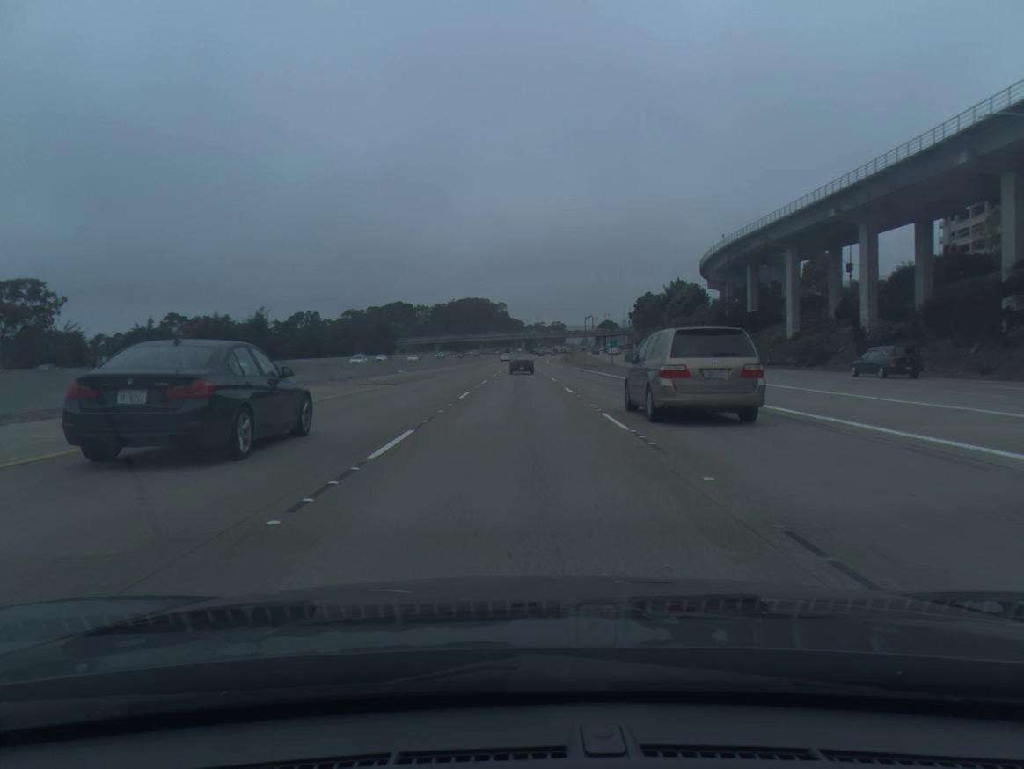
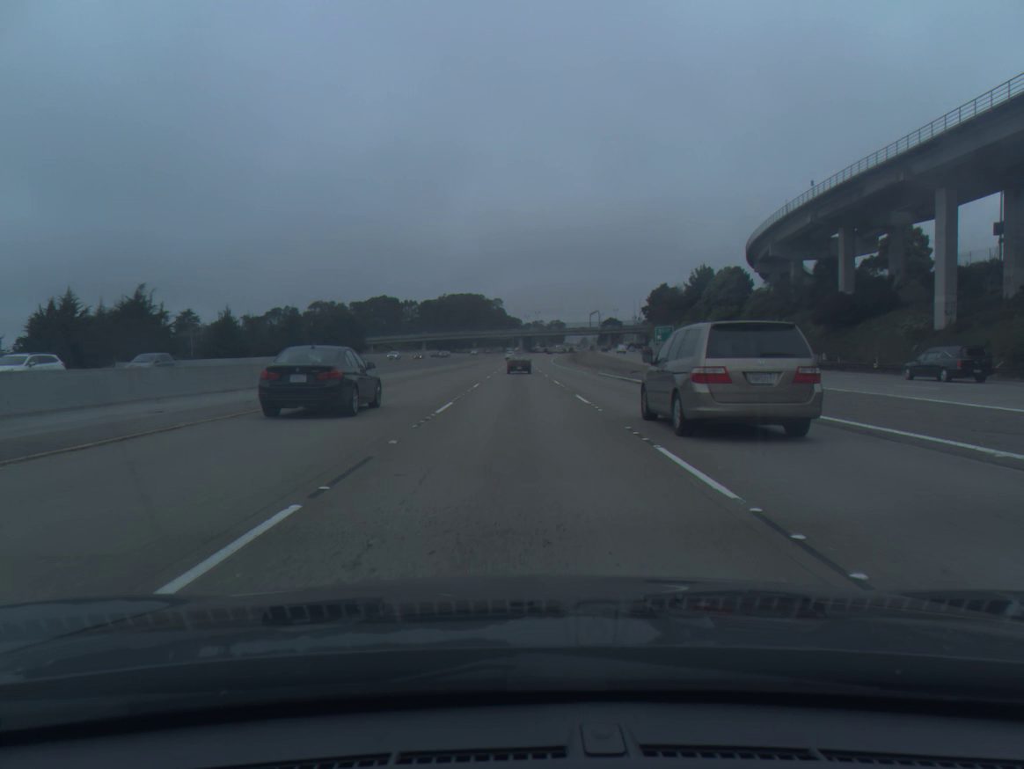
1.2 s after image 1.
(0.0, +35.8) m; 0°
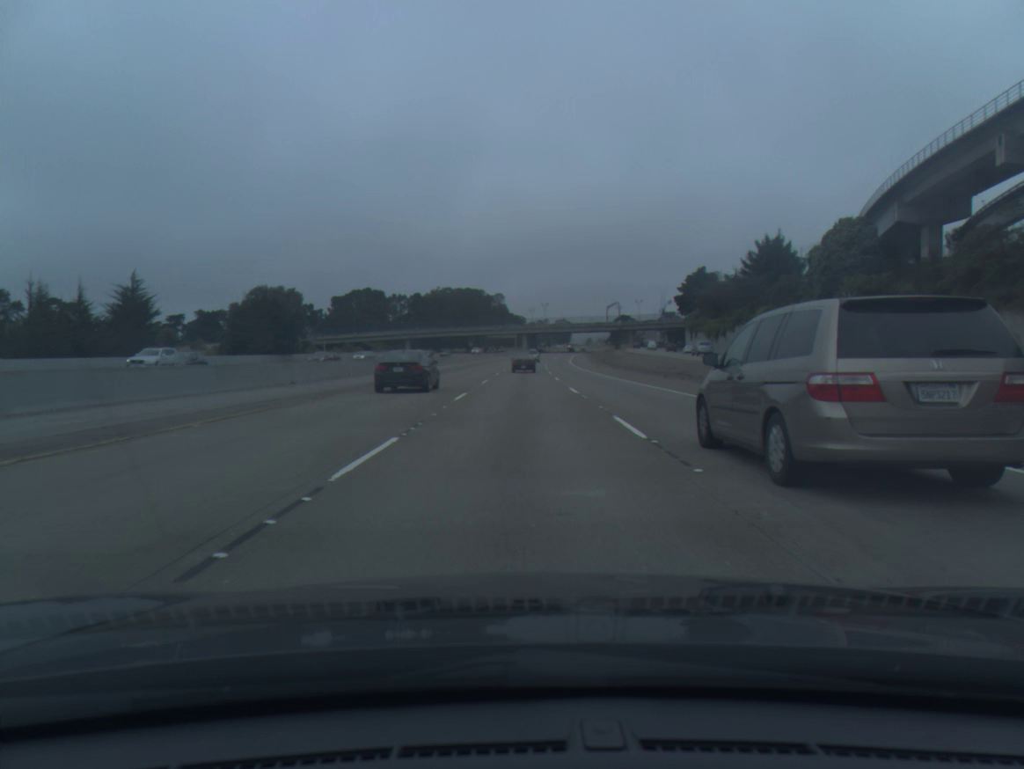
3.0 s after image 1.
(0.0, +53.3) m; 0°
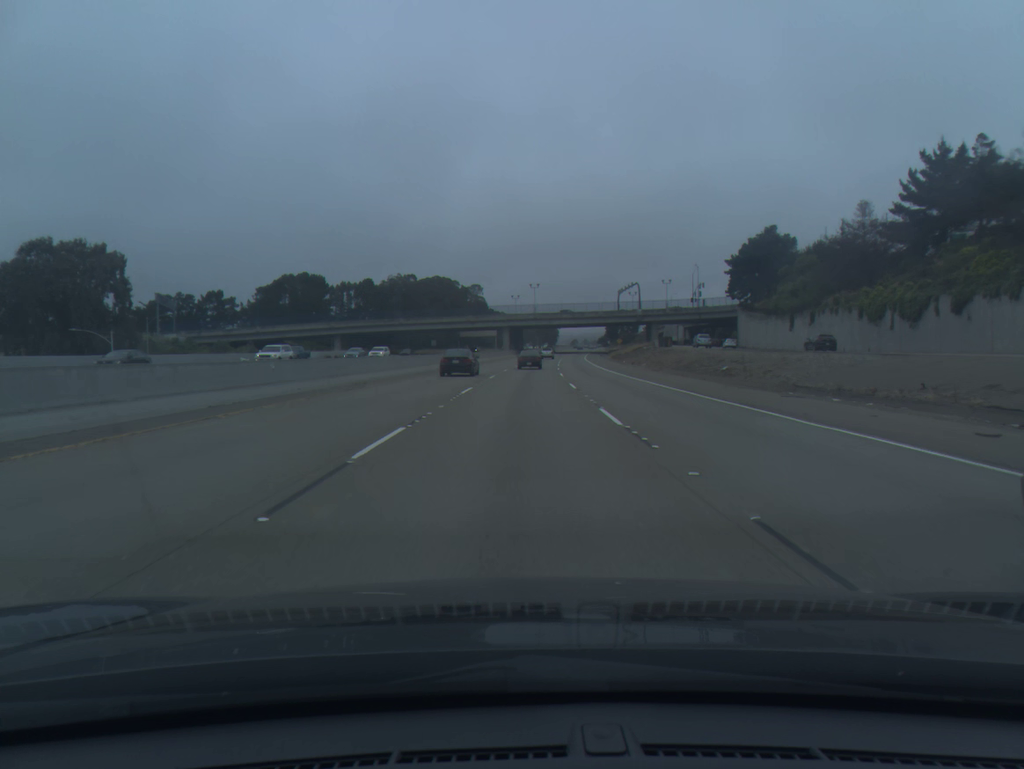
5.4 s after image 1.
(+0.6, +70.5) m; +1°
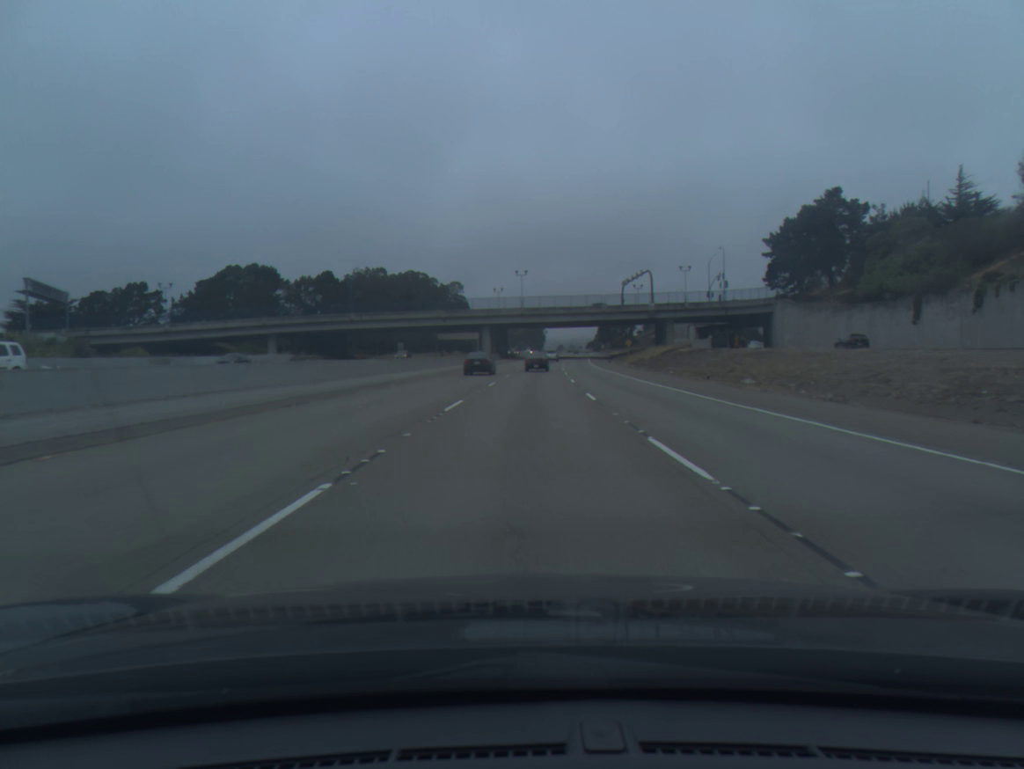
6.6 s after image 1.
(+0.3, +35.0) m; +1°
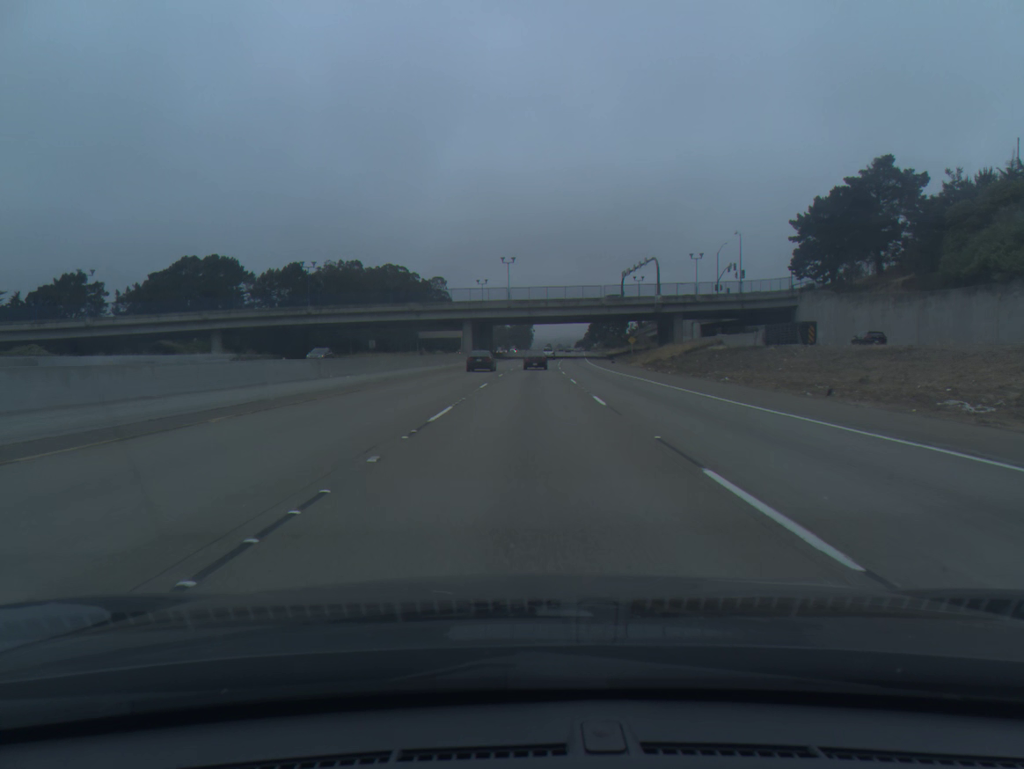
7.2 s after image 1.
(+0.1, +17.4) m; +1°
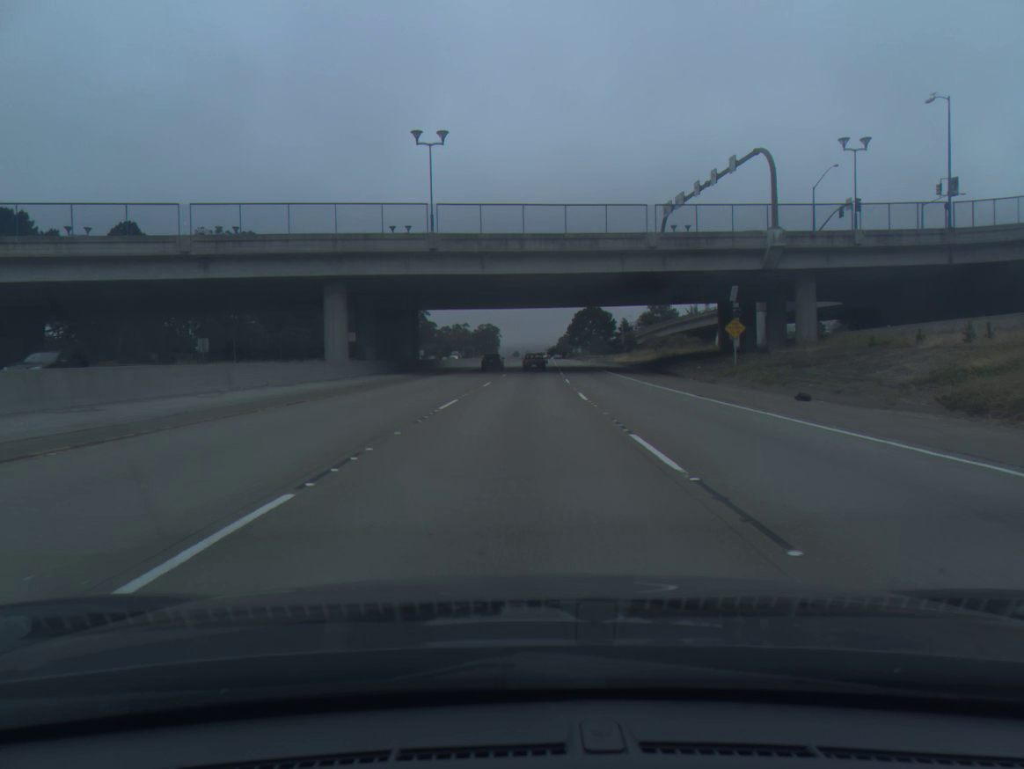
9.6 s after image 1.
(+1.9, +69.3) m; +2°
